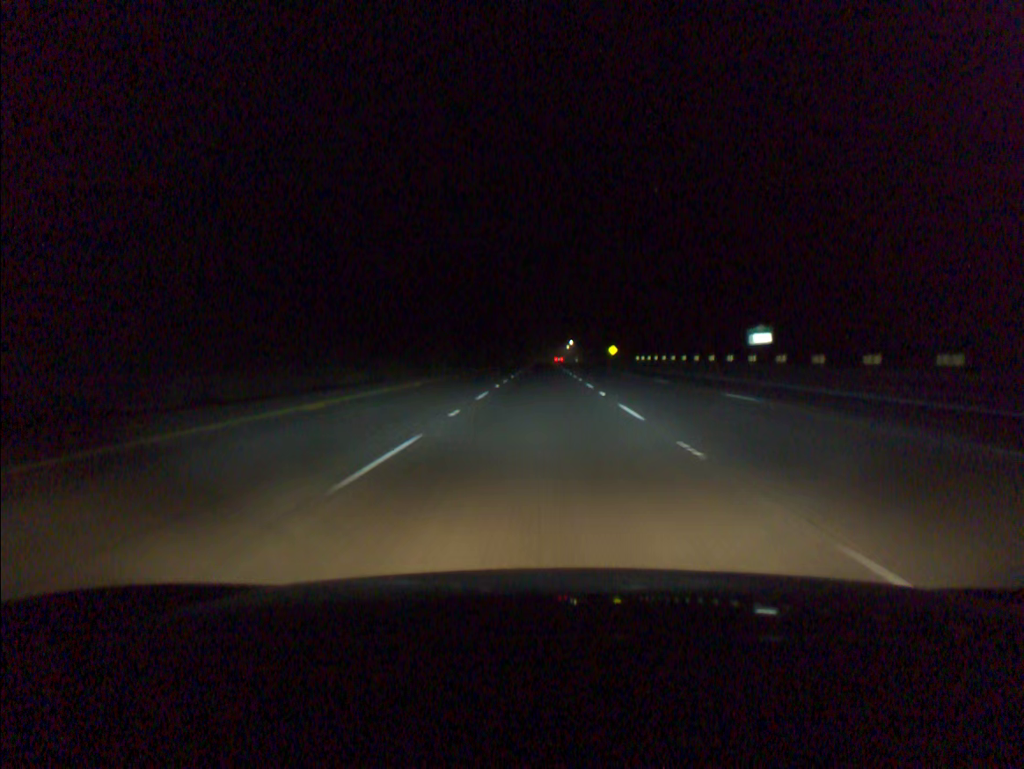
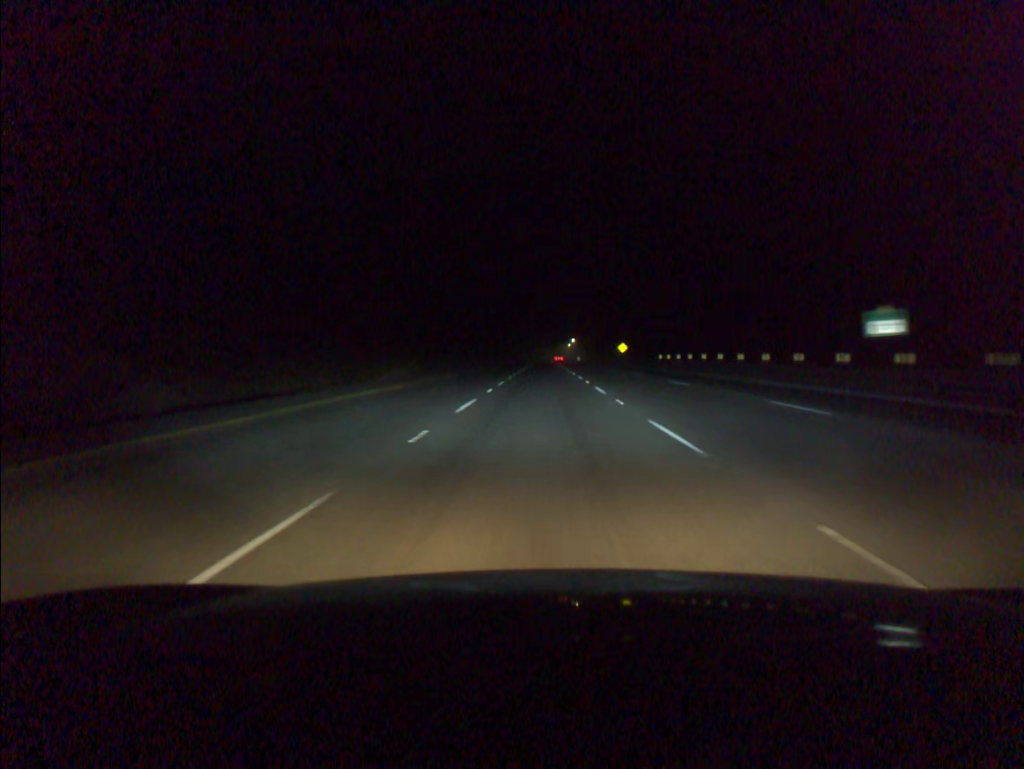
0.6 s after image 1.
(0.0, +19.6) m; 0°
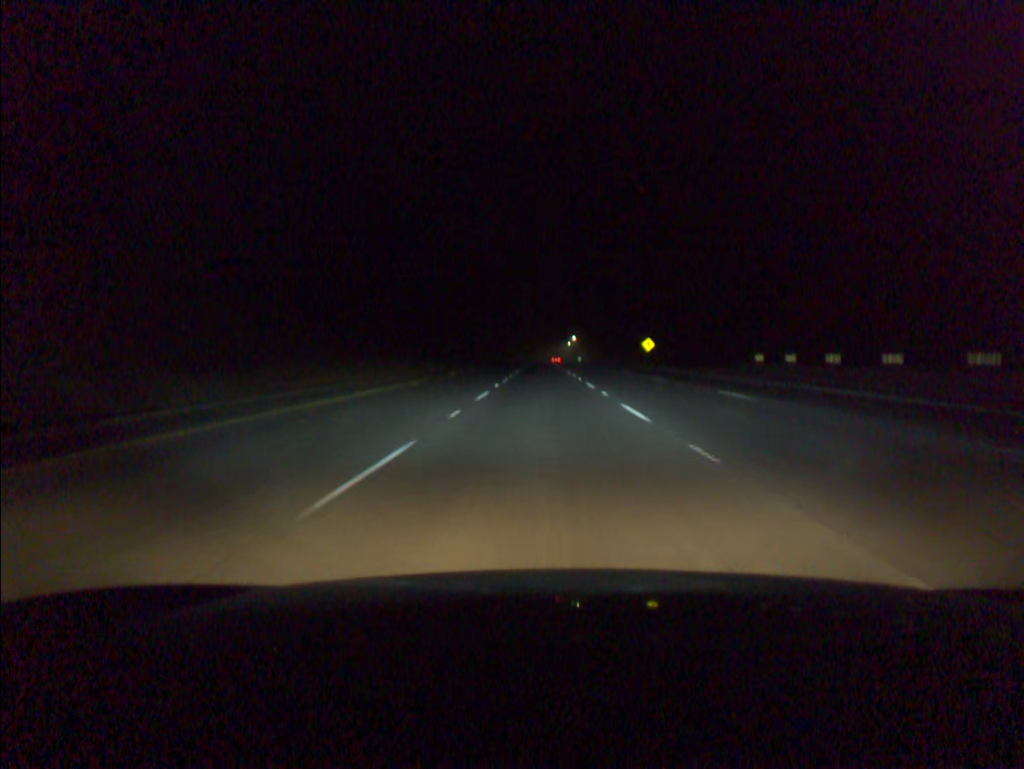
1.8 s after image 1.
(+0.1, +39.3) m; 0°
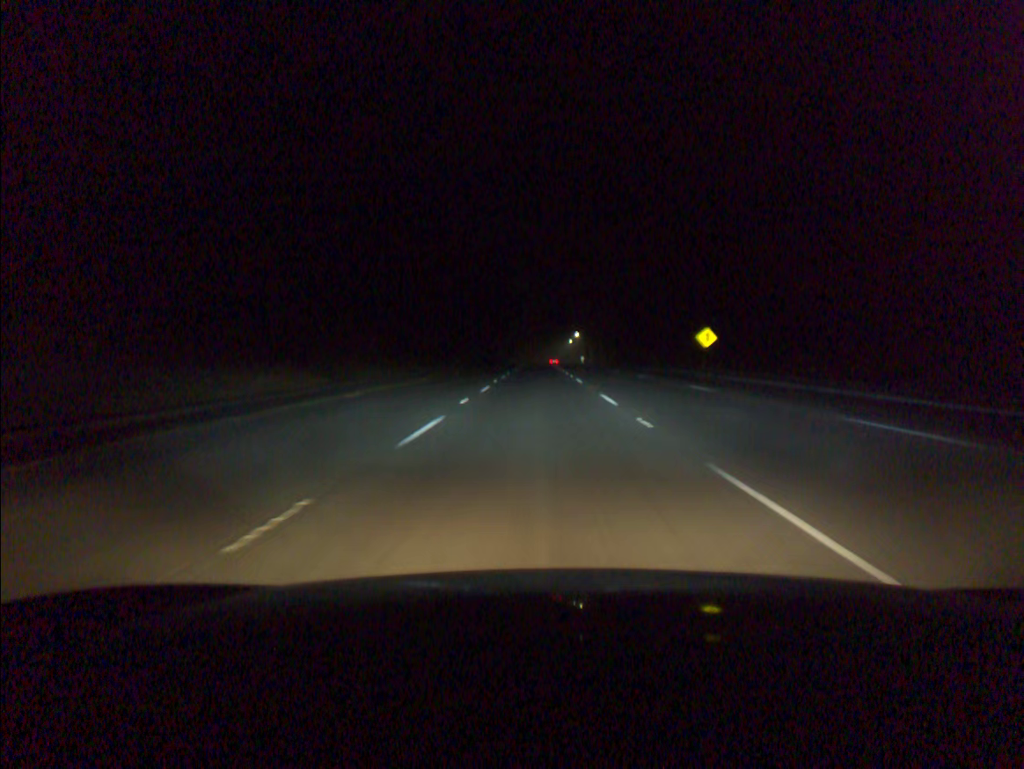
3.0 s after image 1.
(+0.1, +39.4) m; 0°
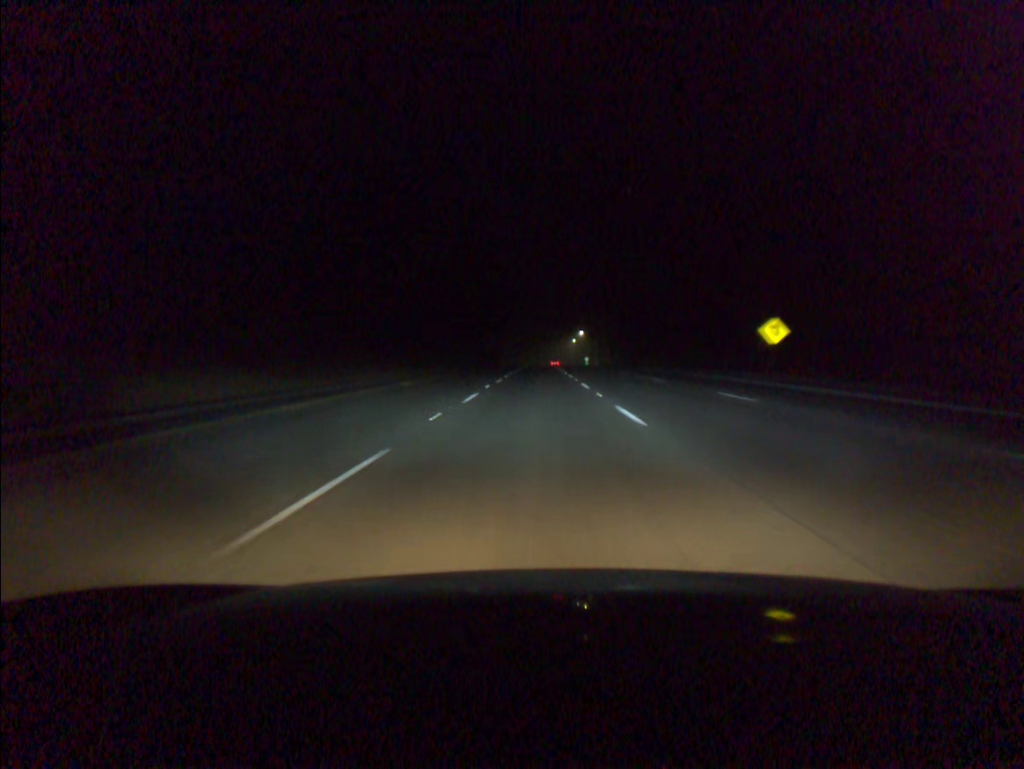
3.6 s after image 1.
(0.0, +19.7) m; 0°
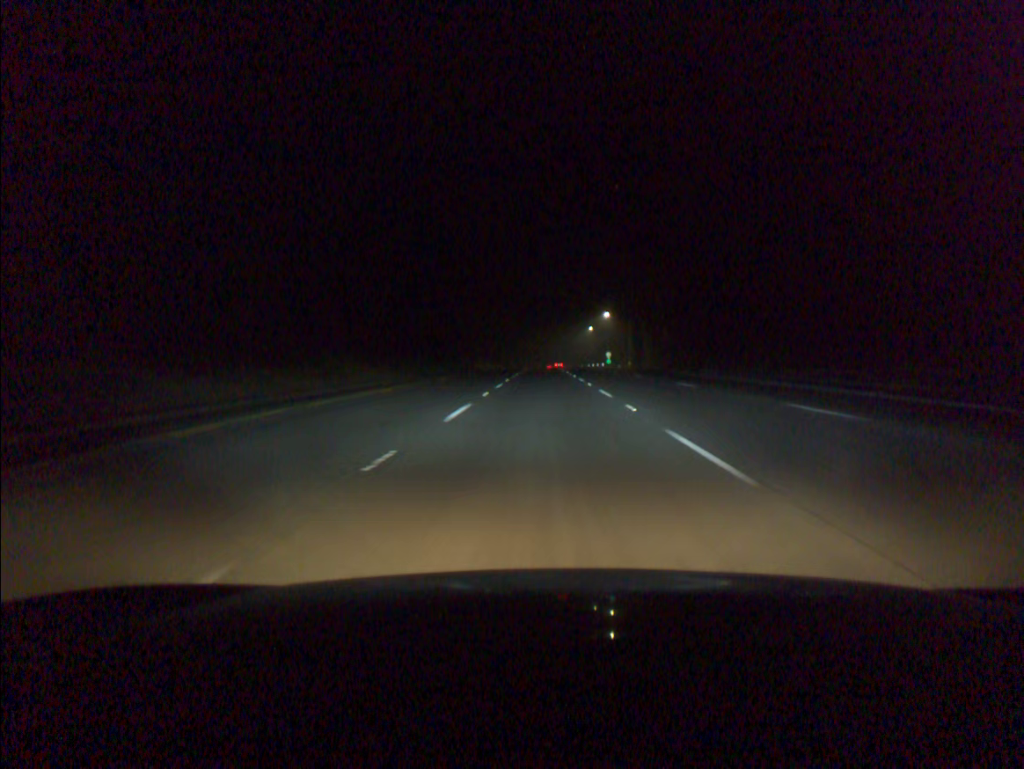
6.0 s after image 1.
(-0.3, +78.7) m; 0°
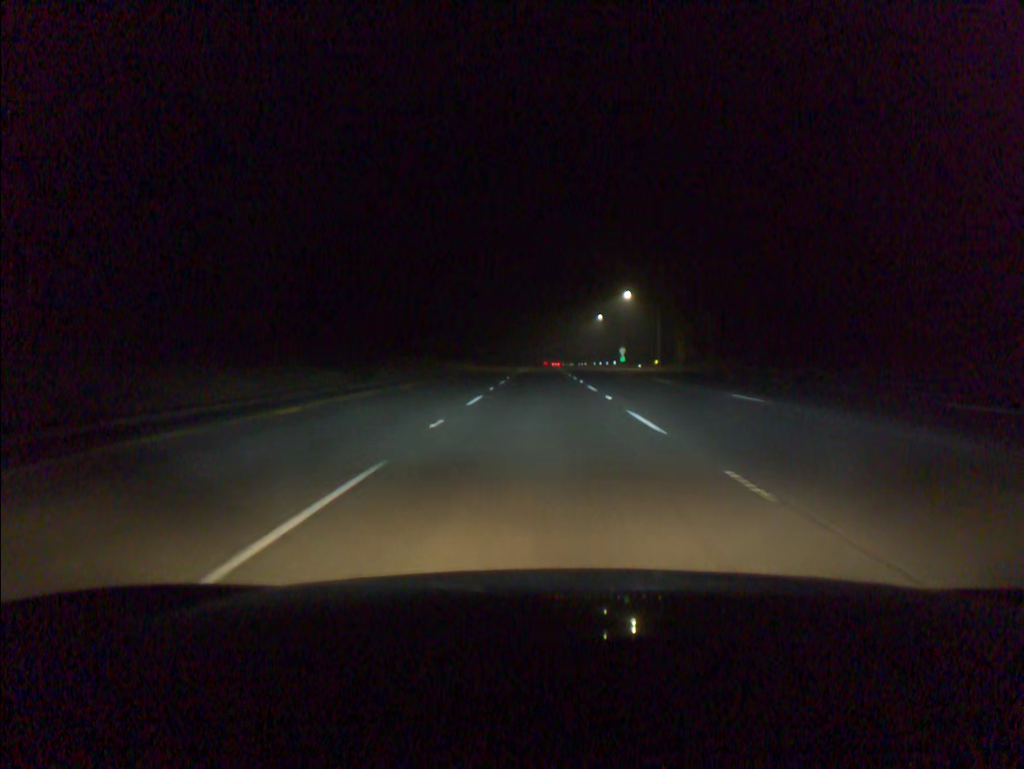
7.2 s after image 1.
(+0.1, +39.4) m; 0°
